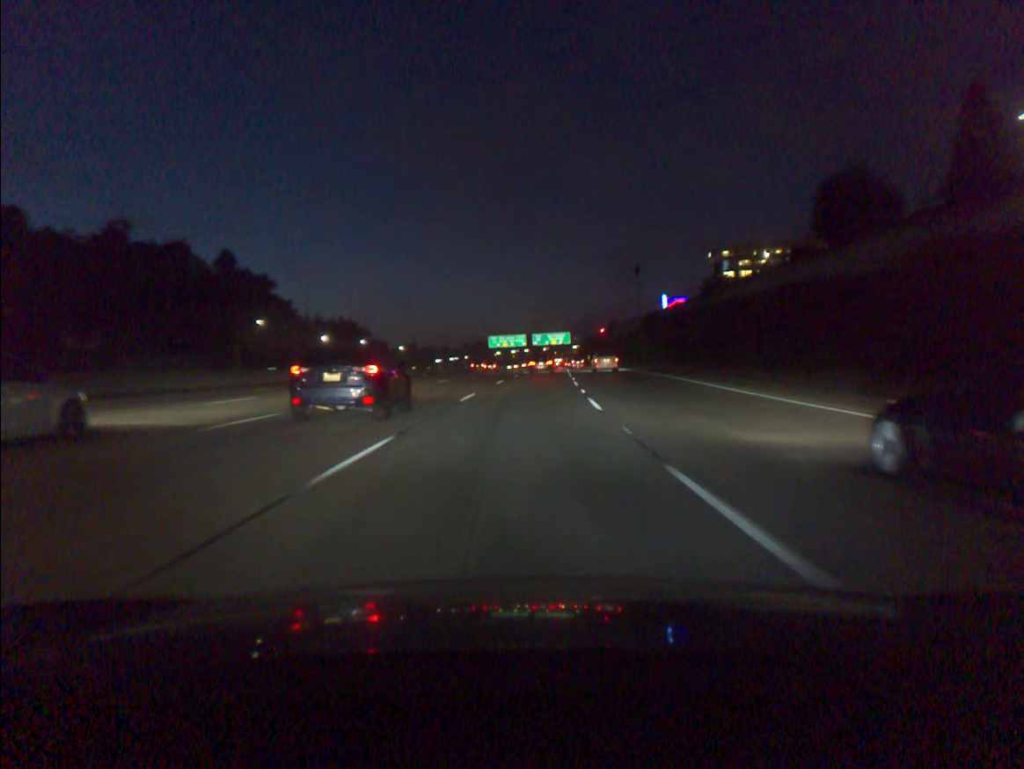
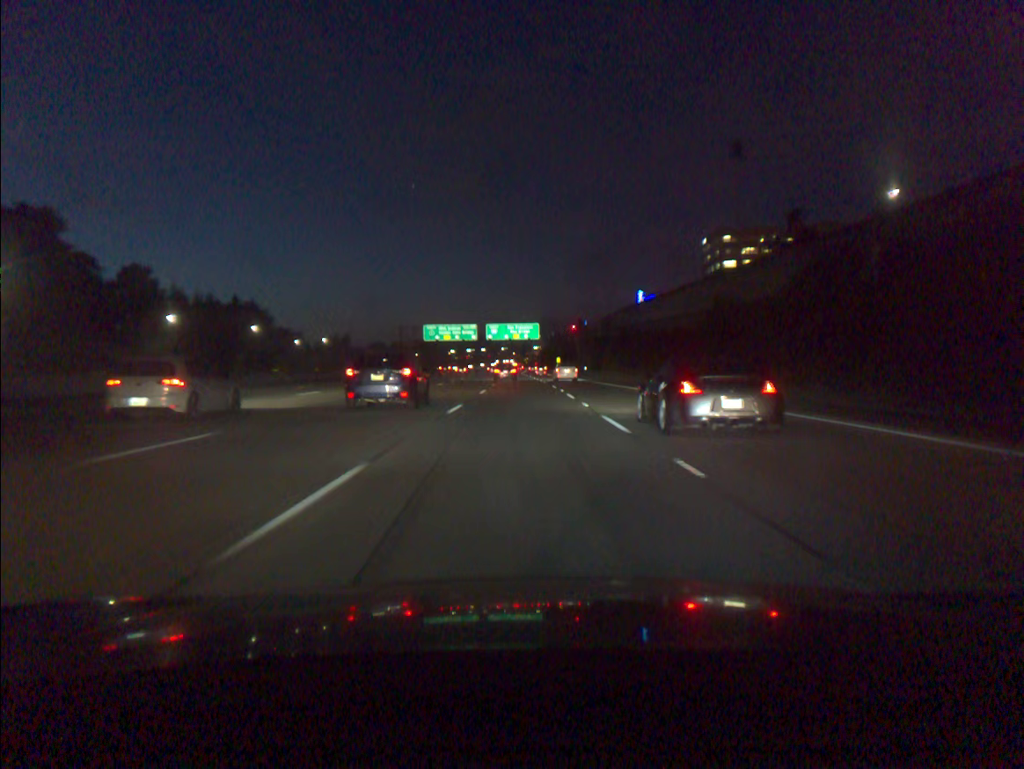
(+2.0, +61.0) m; +3°
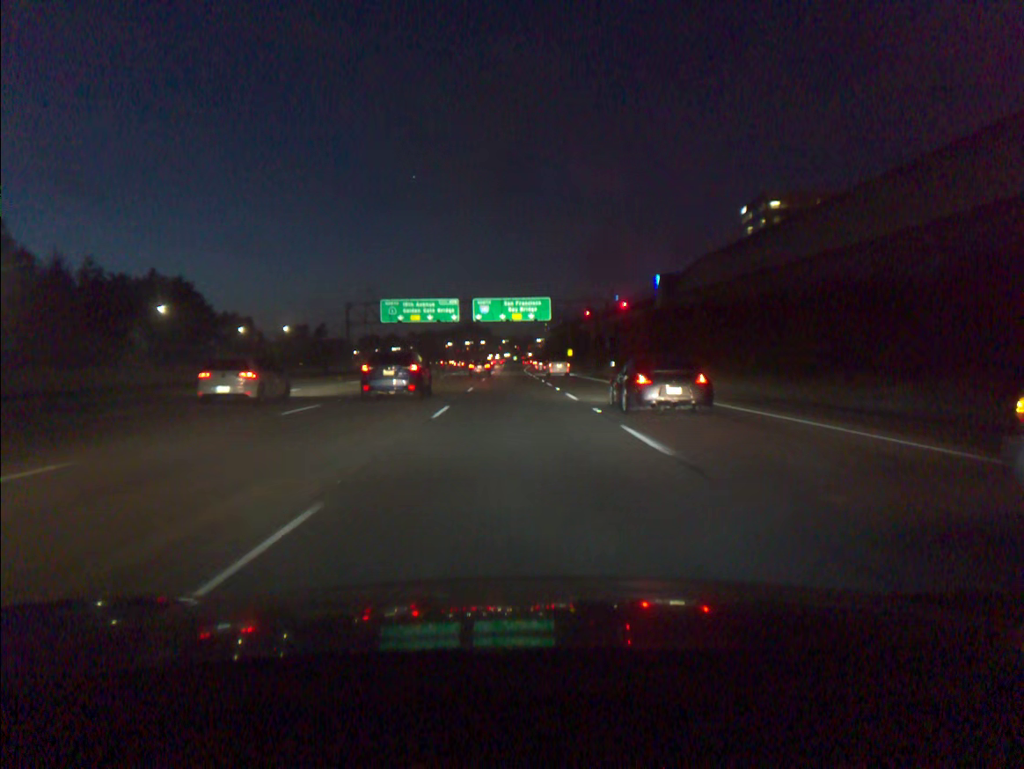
(+0.1, +46.4) m; 0°
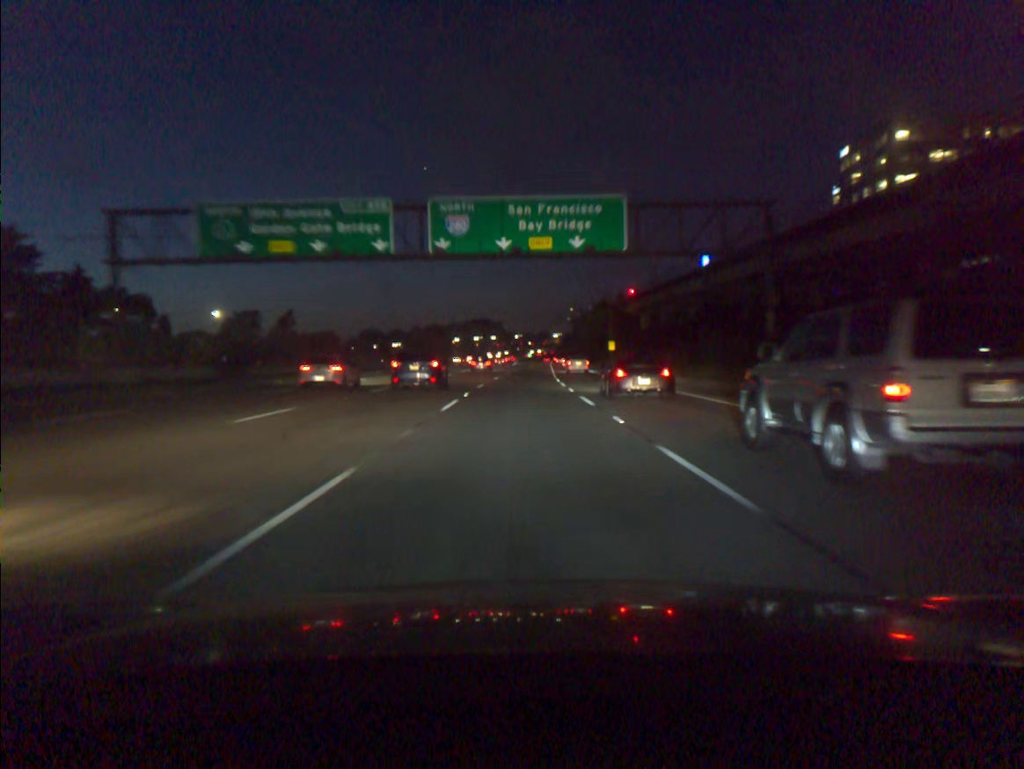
(-0.6, +60.5) m; -1°
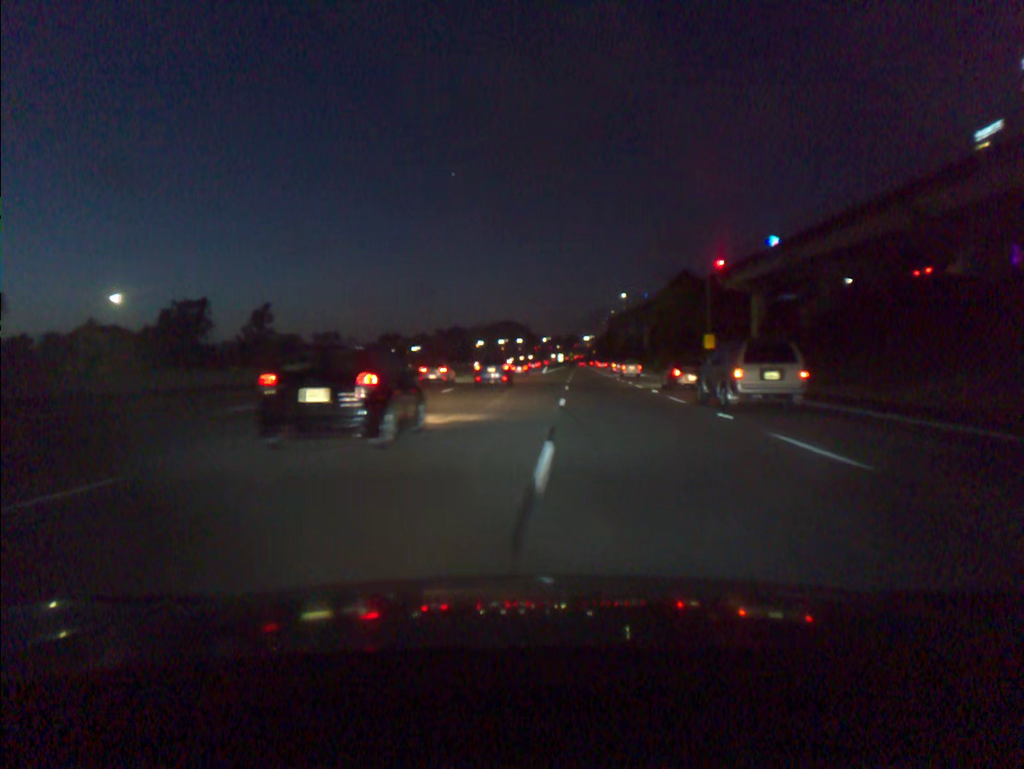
(-0.7, +53.9) m; -2°
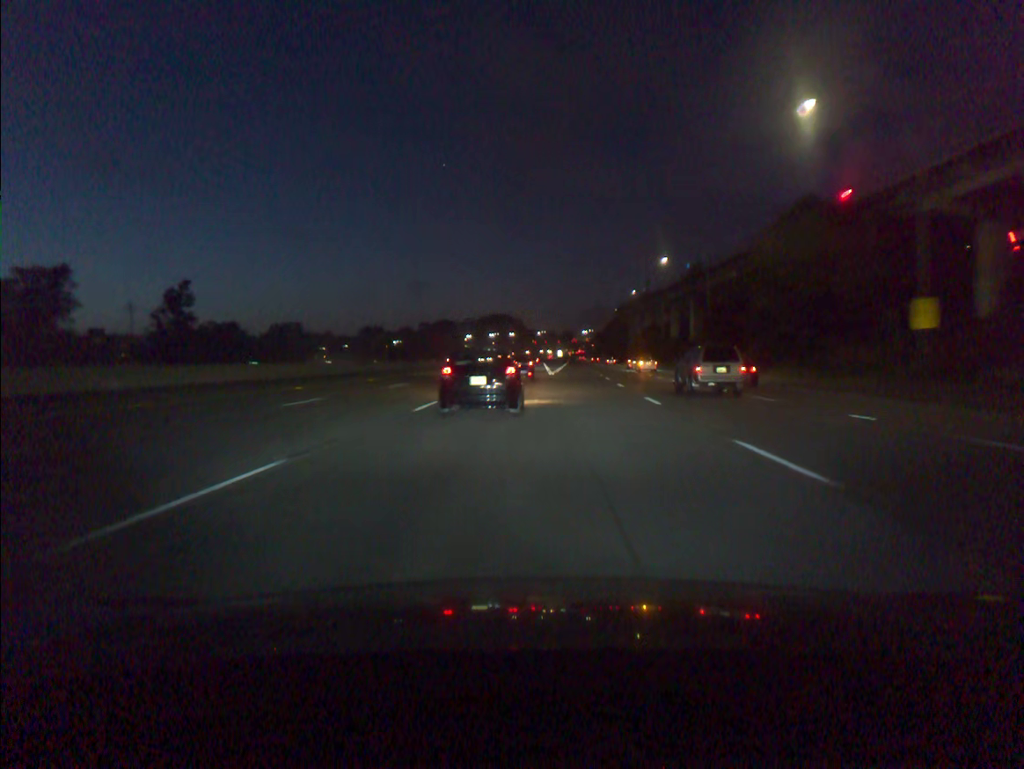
(+0.1, +42.4) m; +1°
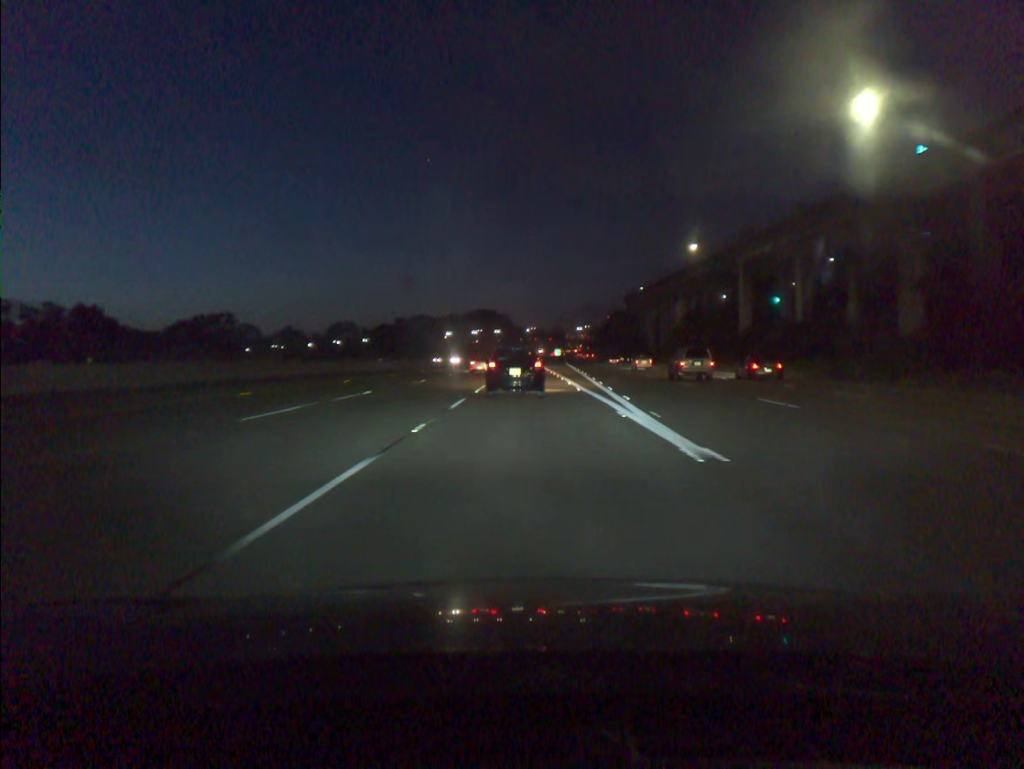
(+0.4, +56.9) m; +1°
